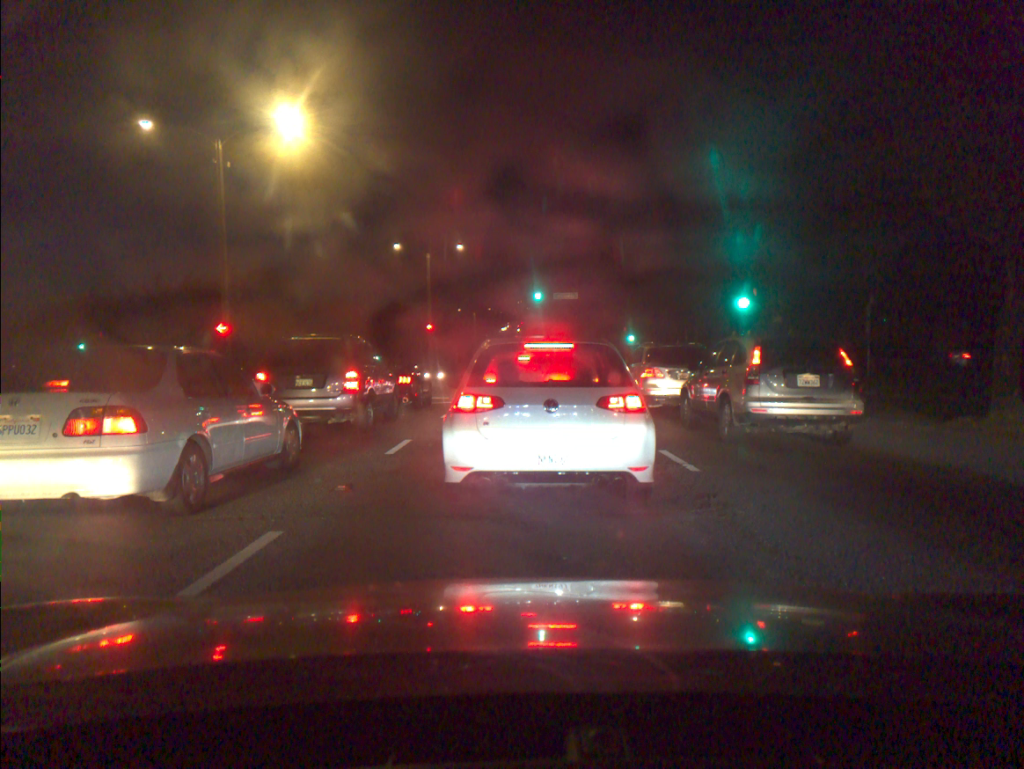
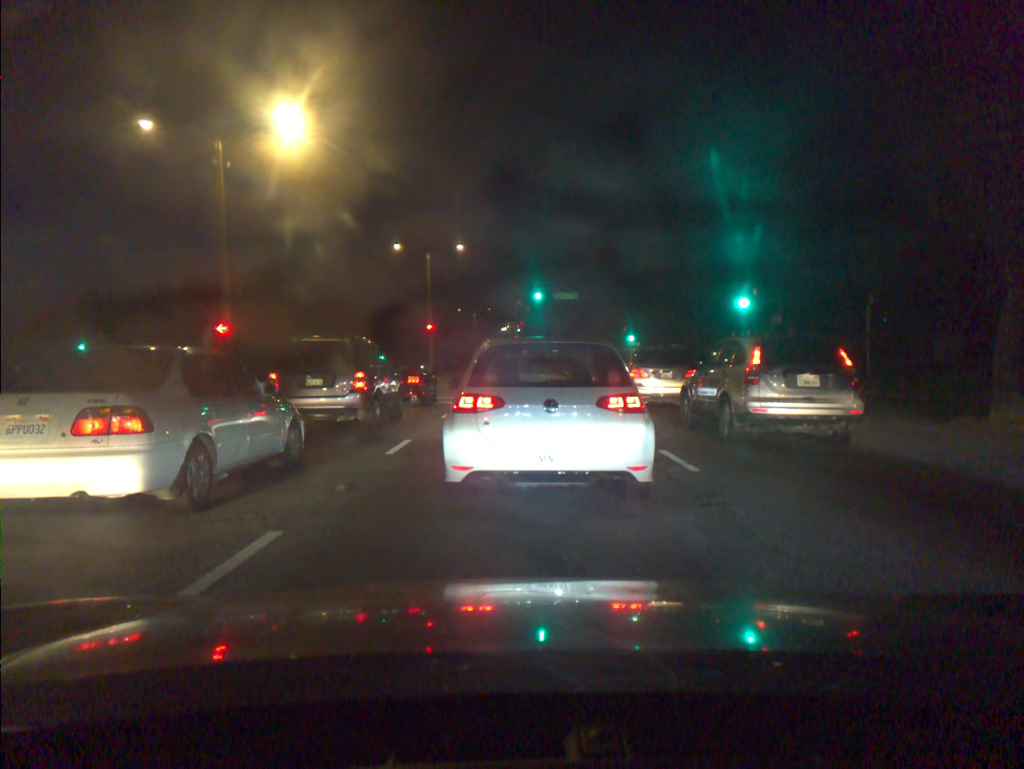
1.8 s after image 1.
(0.0, 0.0) m; 0°
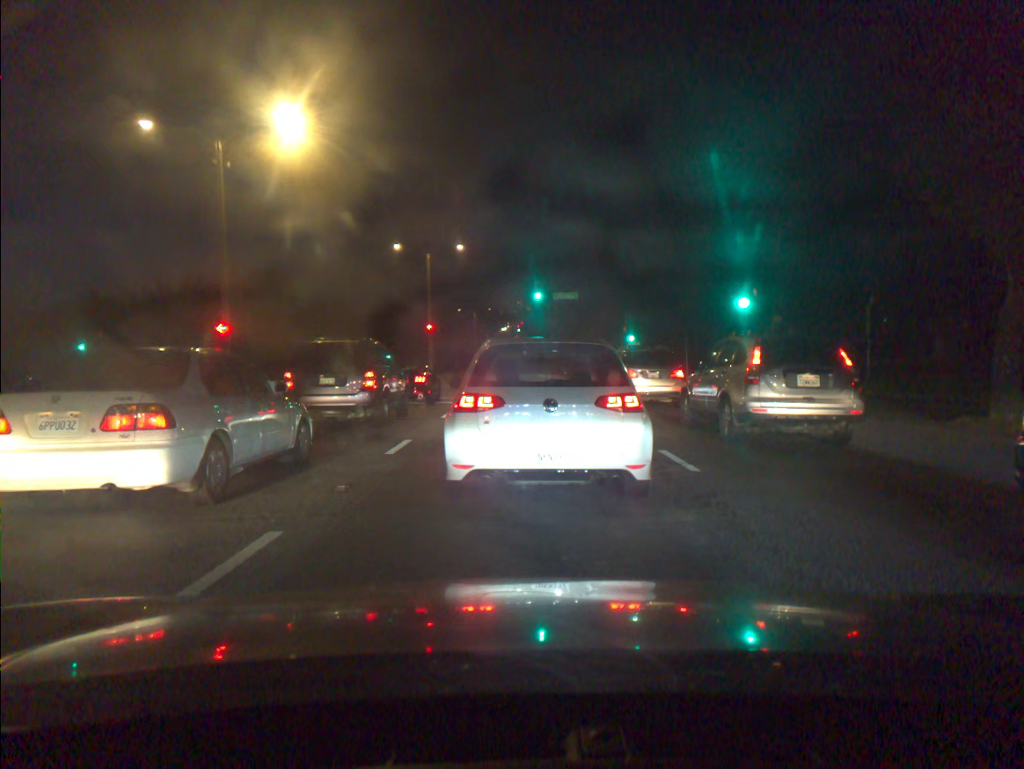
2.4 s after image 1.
(0.0, 0.0) m; 0°
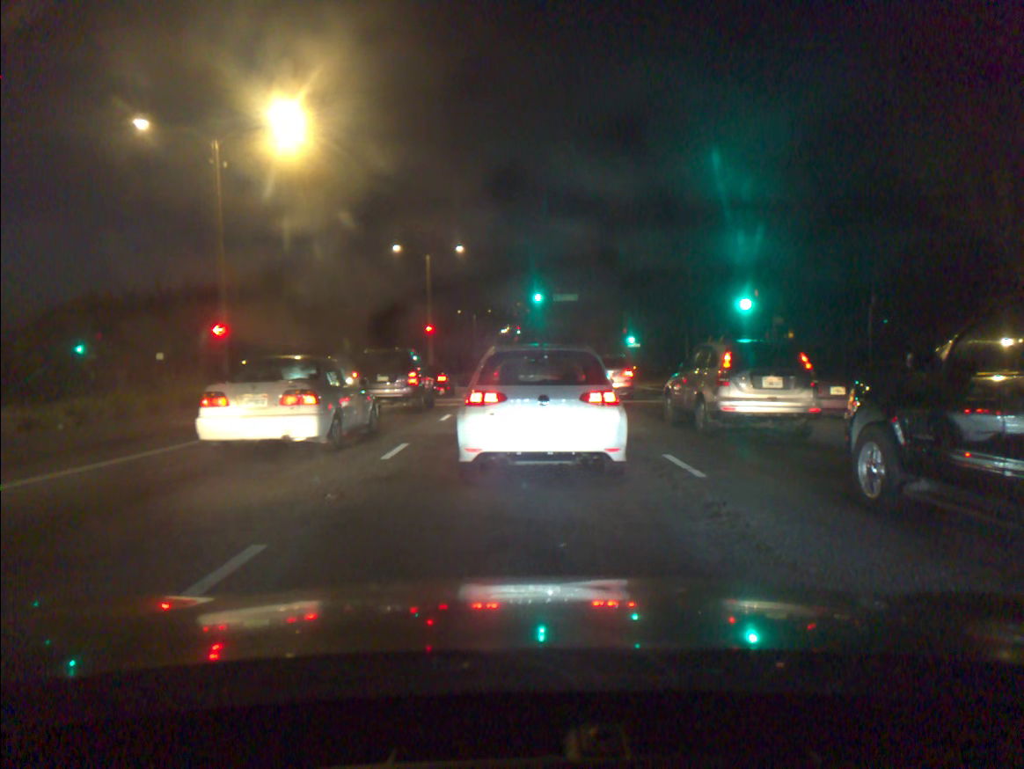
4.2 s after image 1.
(0.0, +0.3) m; 0°
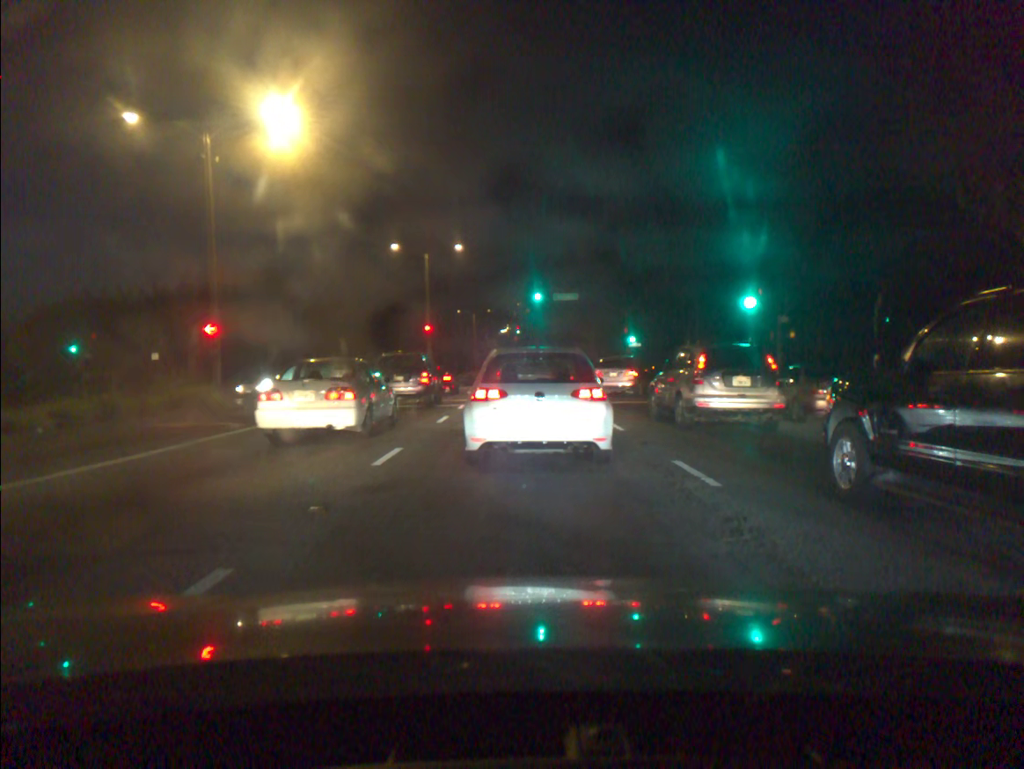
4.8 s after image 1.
(0.0, +0.6) m; 0°
